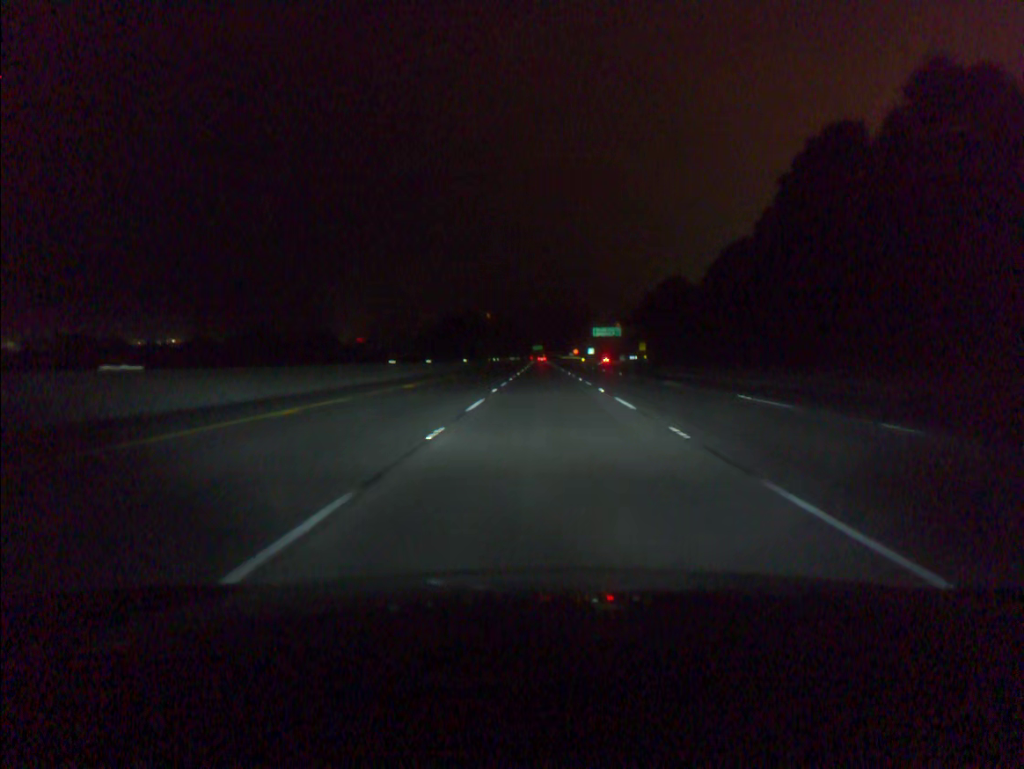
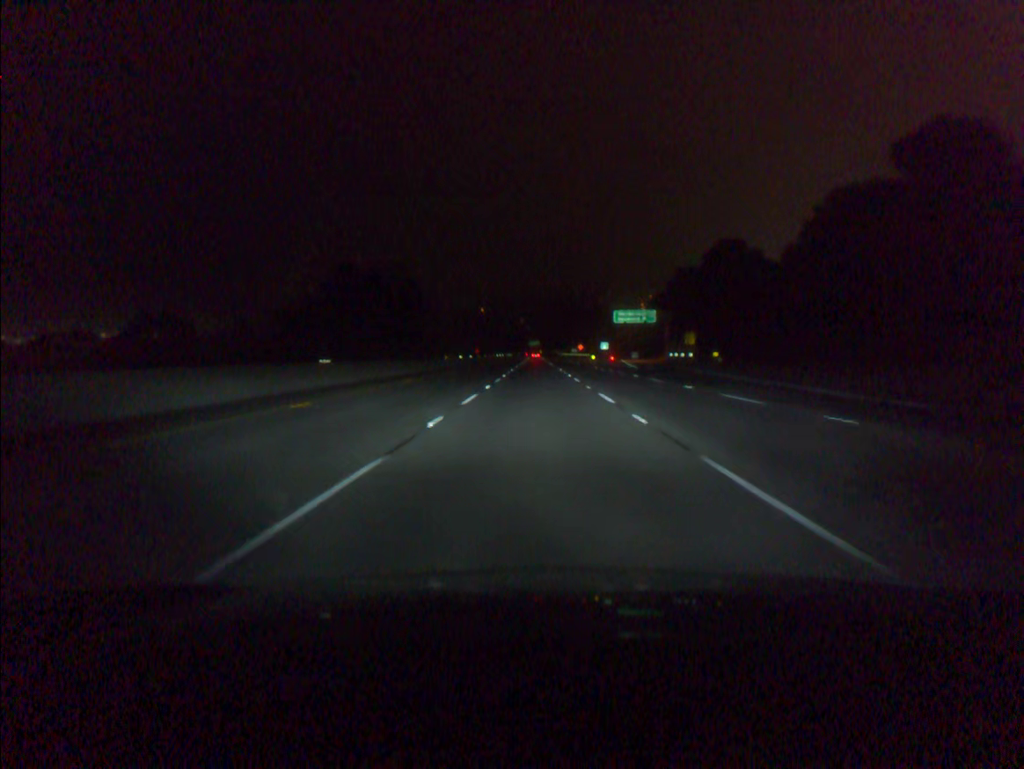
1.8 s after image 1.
(+0.4, +56.8) m; 0°
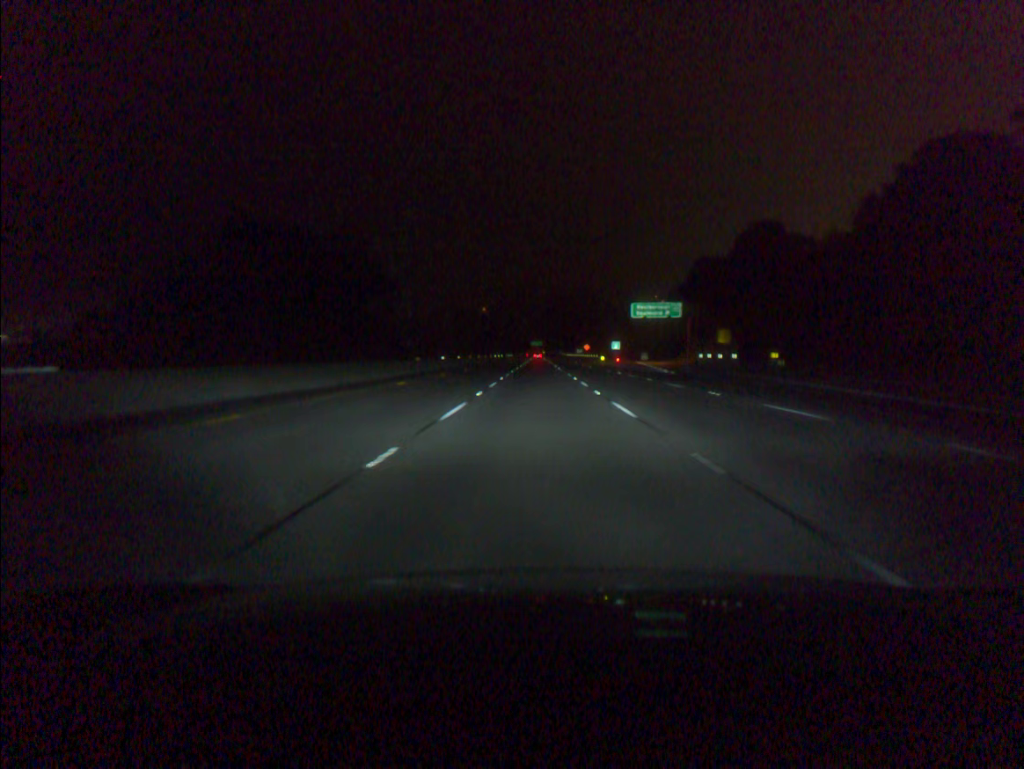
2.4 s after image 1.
(0.0, +18.9) m; 0°
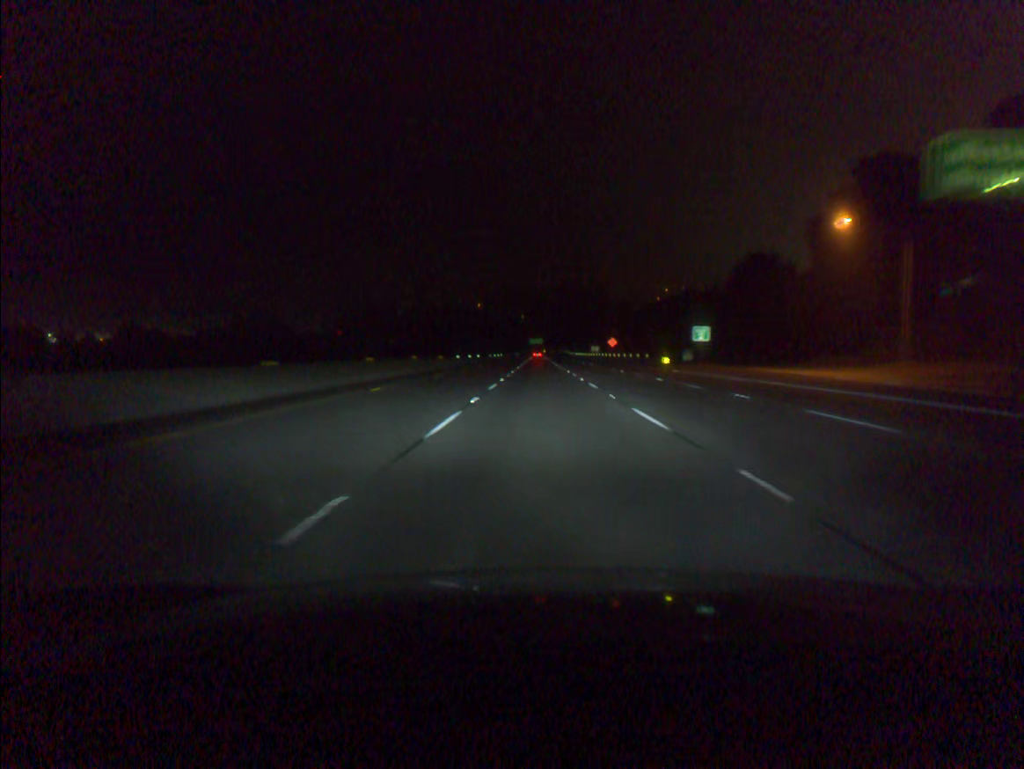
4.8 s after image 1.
(-0.2, +75.7) m; 0°
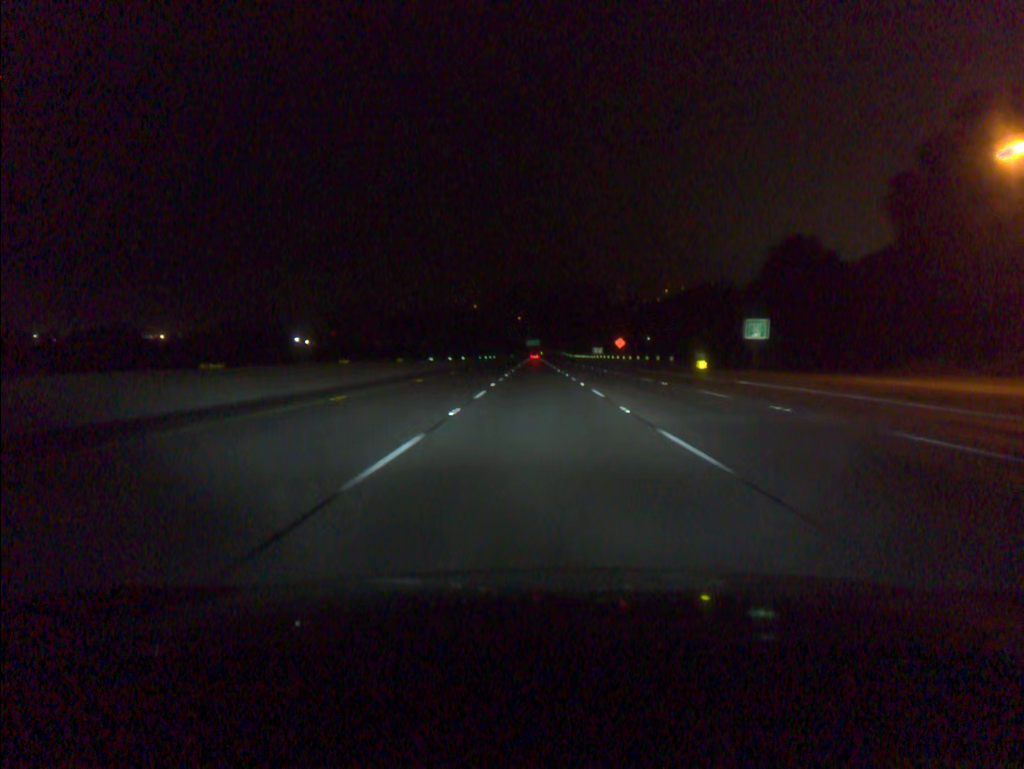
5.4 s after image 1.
(0.0, +18.9) m; 0°
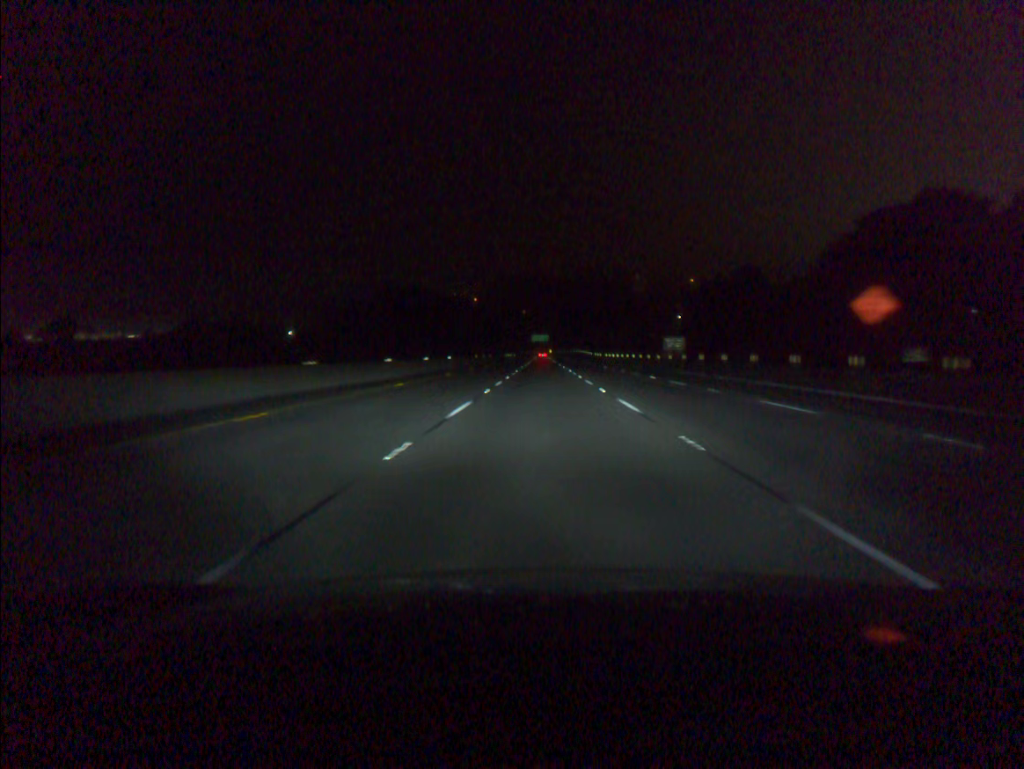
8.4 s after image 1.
(-0.5, +94.3) m; 0°
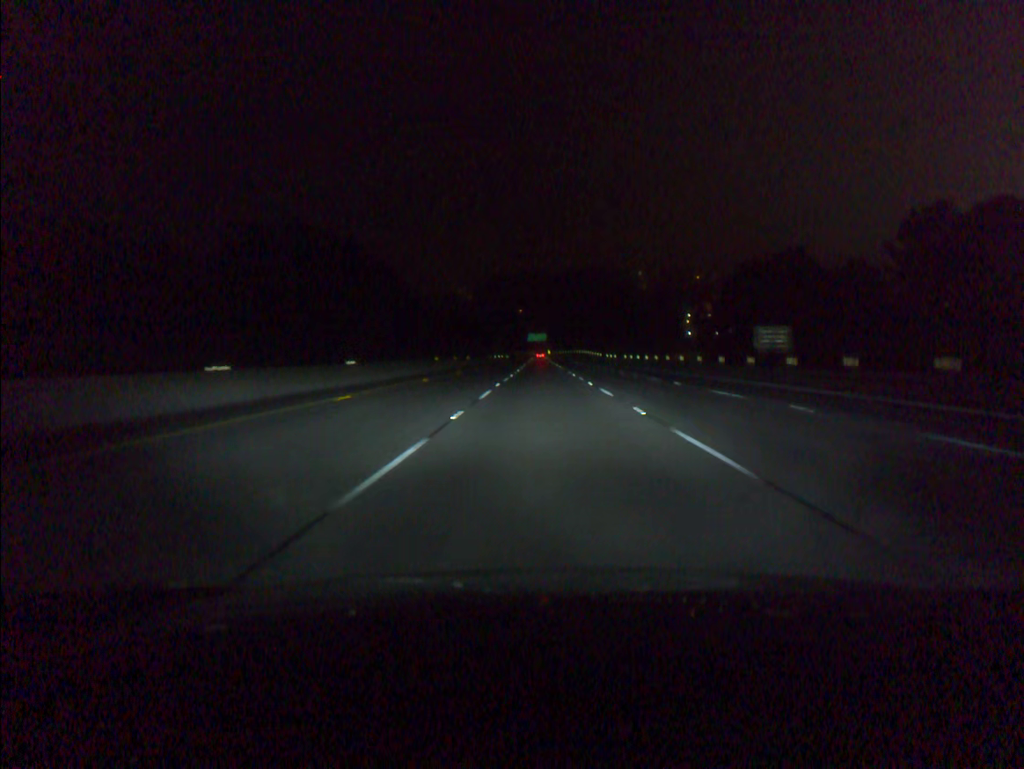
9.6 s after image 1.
(0.0, +37.6) m; 0°
